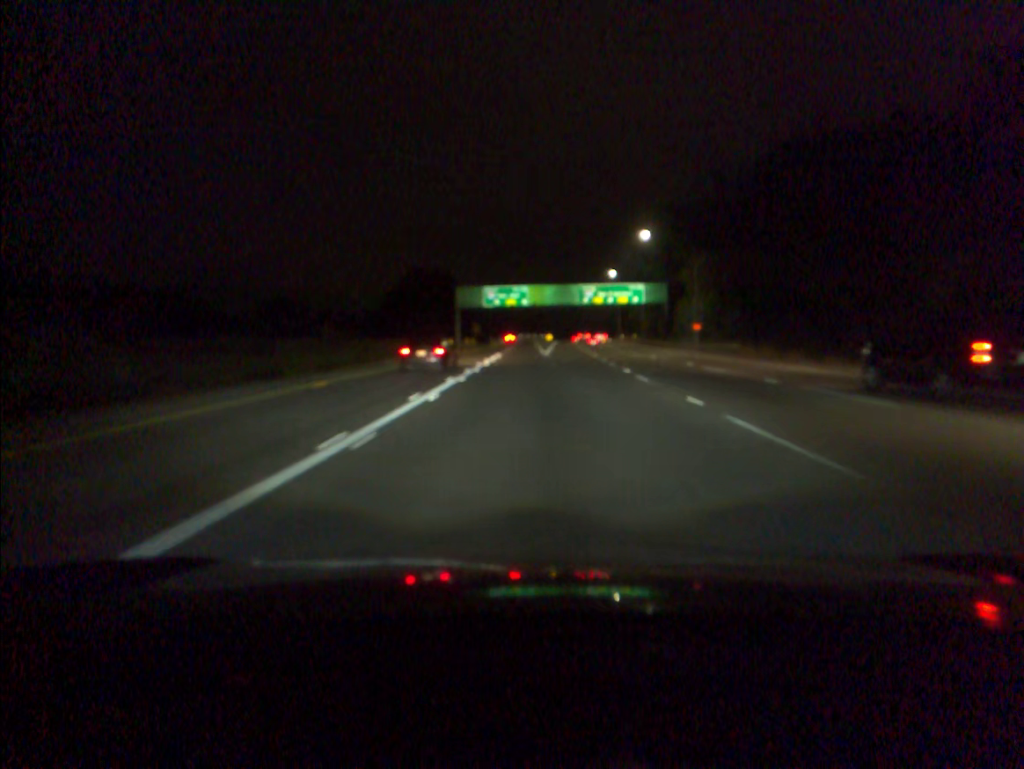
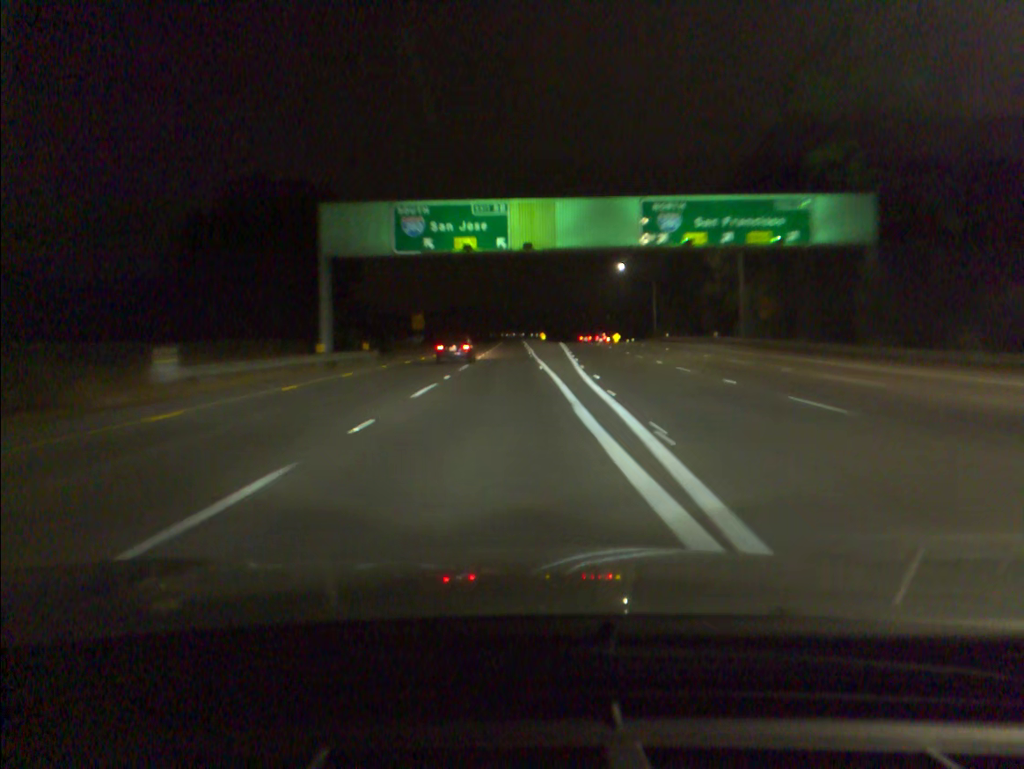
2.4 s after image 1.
(+0.6, +66.4) m; +1°
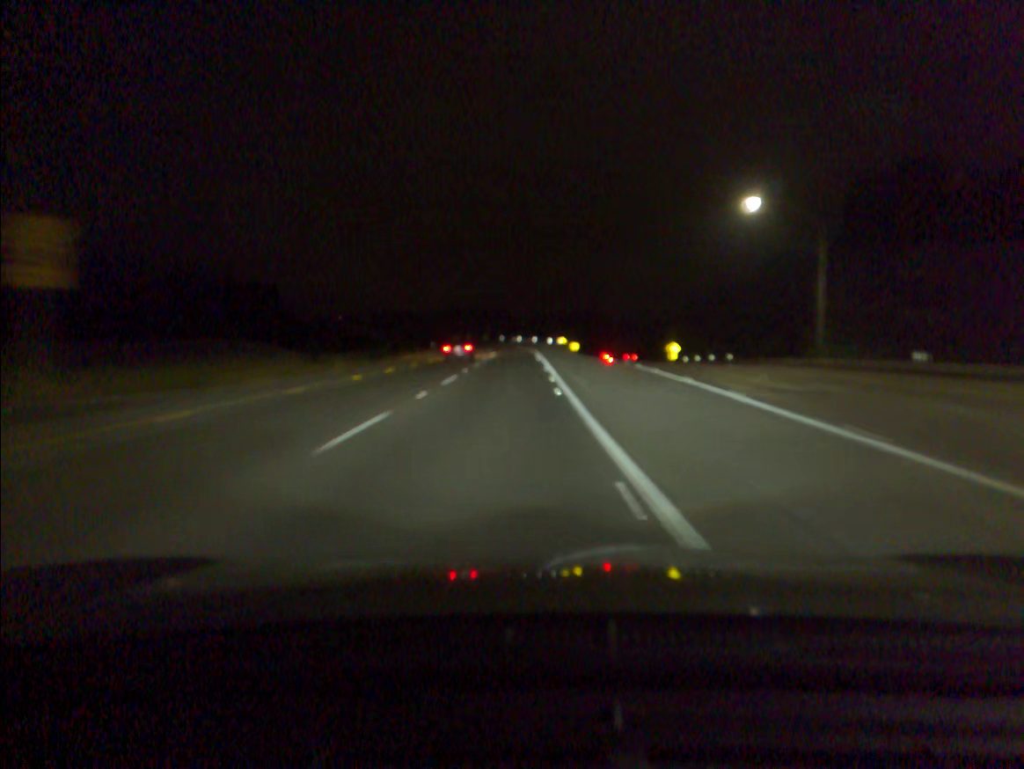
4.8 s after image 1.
(-0.5, +65.8) m; -1°
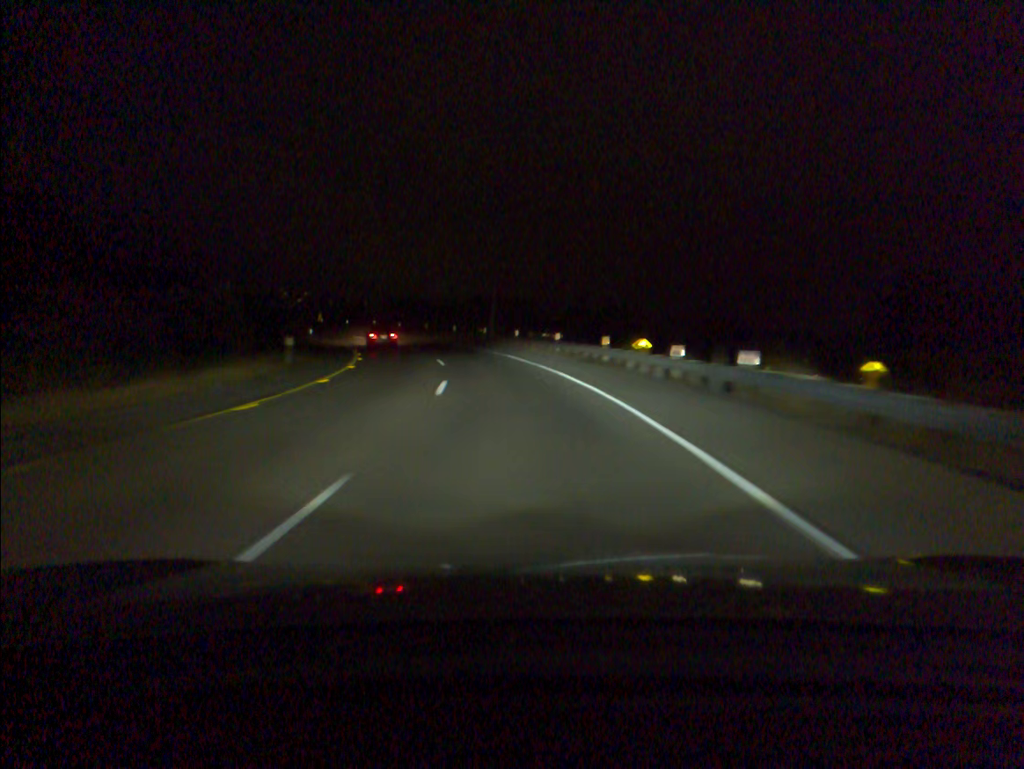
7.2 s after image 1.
(-0.6, +64.8) m; -2°
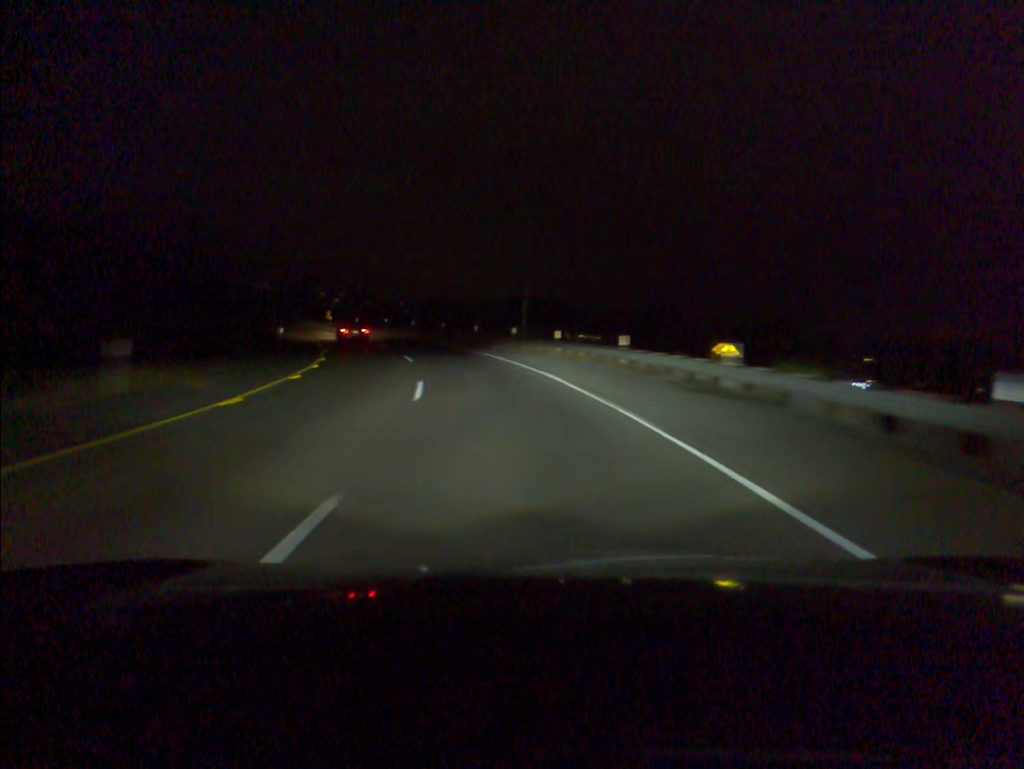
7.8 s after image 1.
(-0.3, +15.7) m; -3°
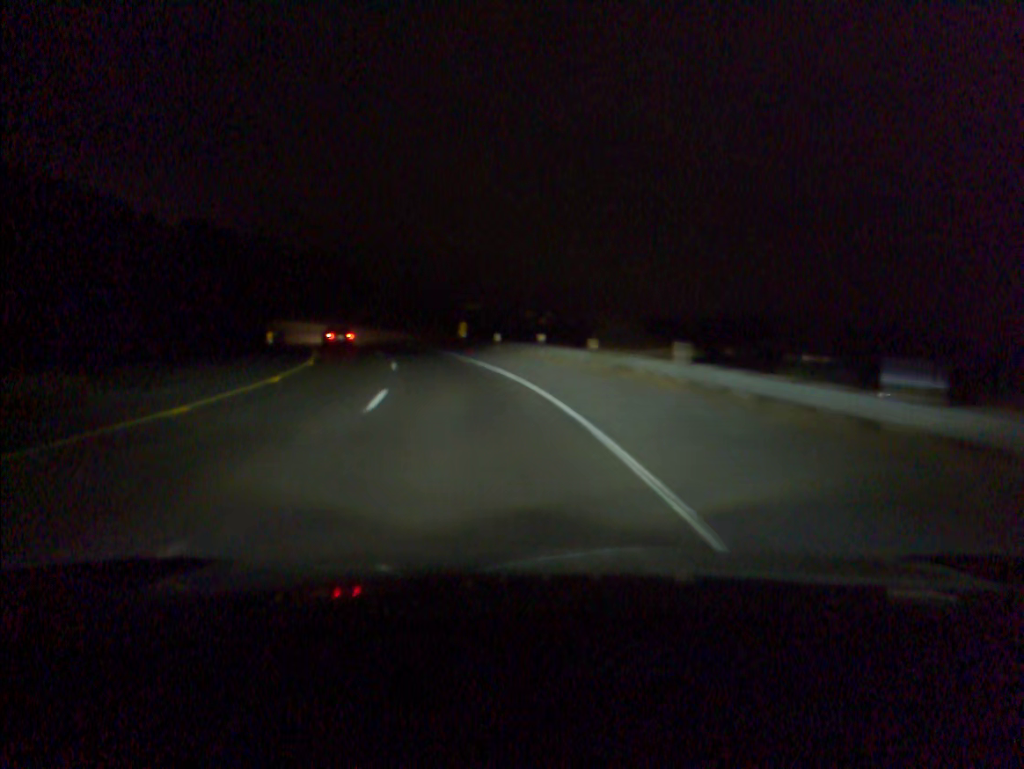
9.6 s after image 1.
(-5.1, +45.1) m; -15°
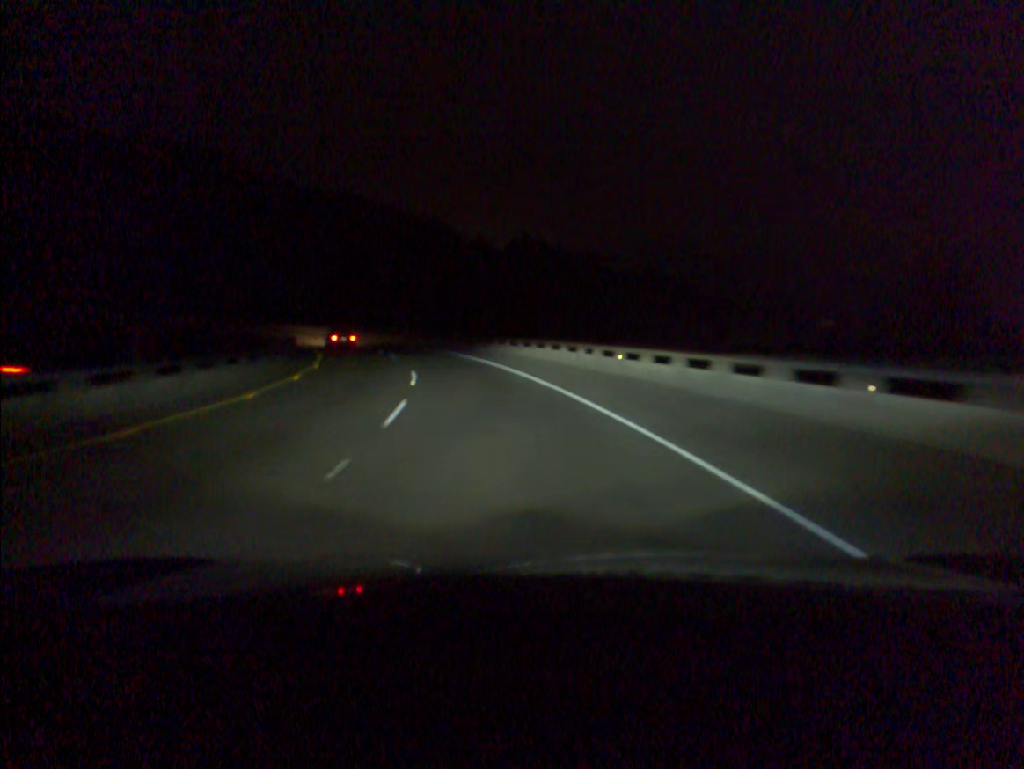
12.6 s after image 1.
(-16.1, +72.2) m; -24°
